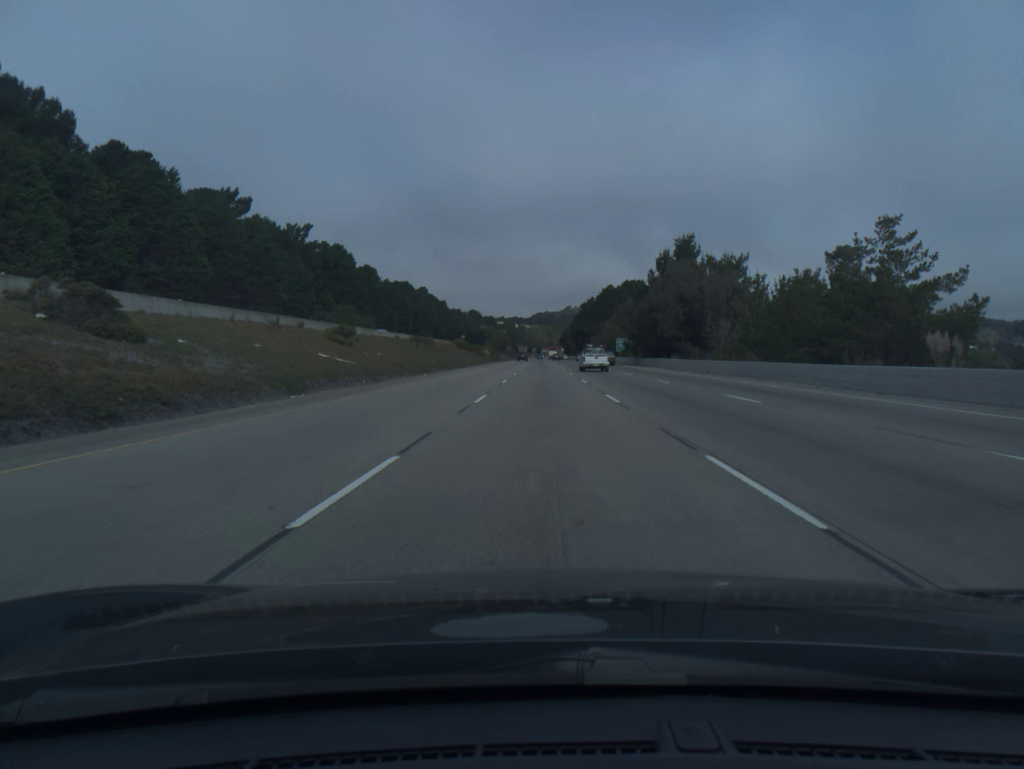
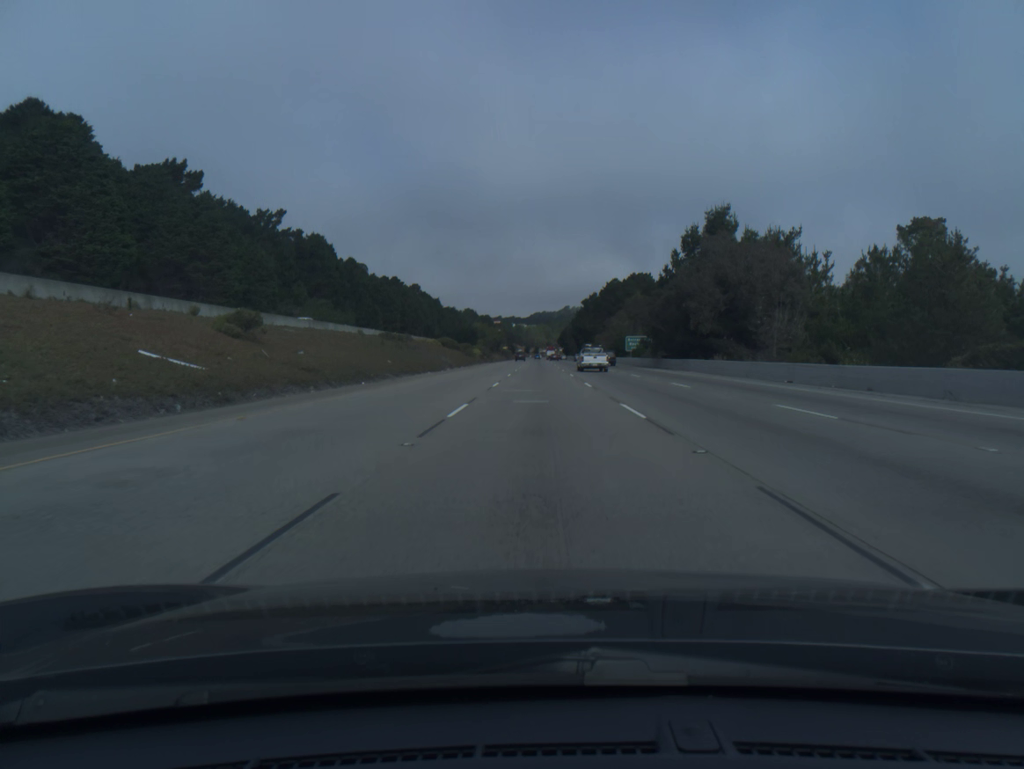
(0.0, +20.0) m; 0°
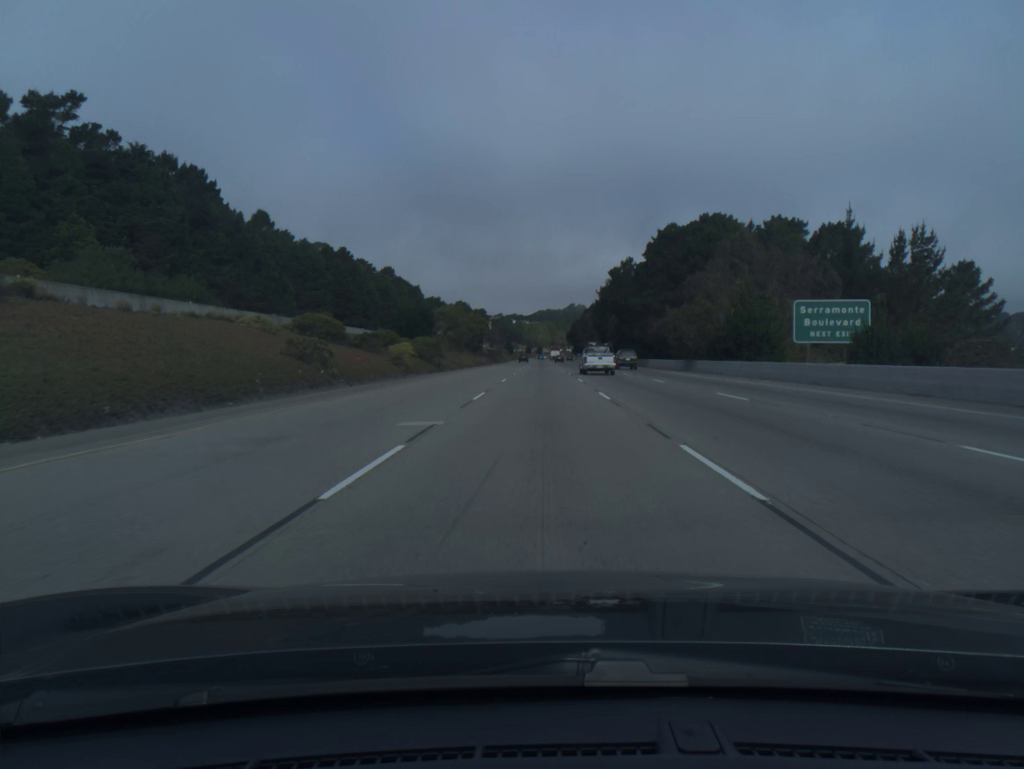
(-0.1, +81.1) m; 0°
